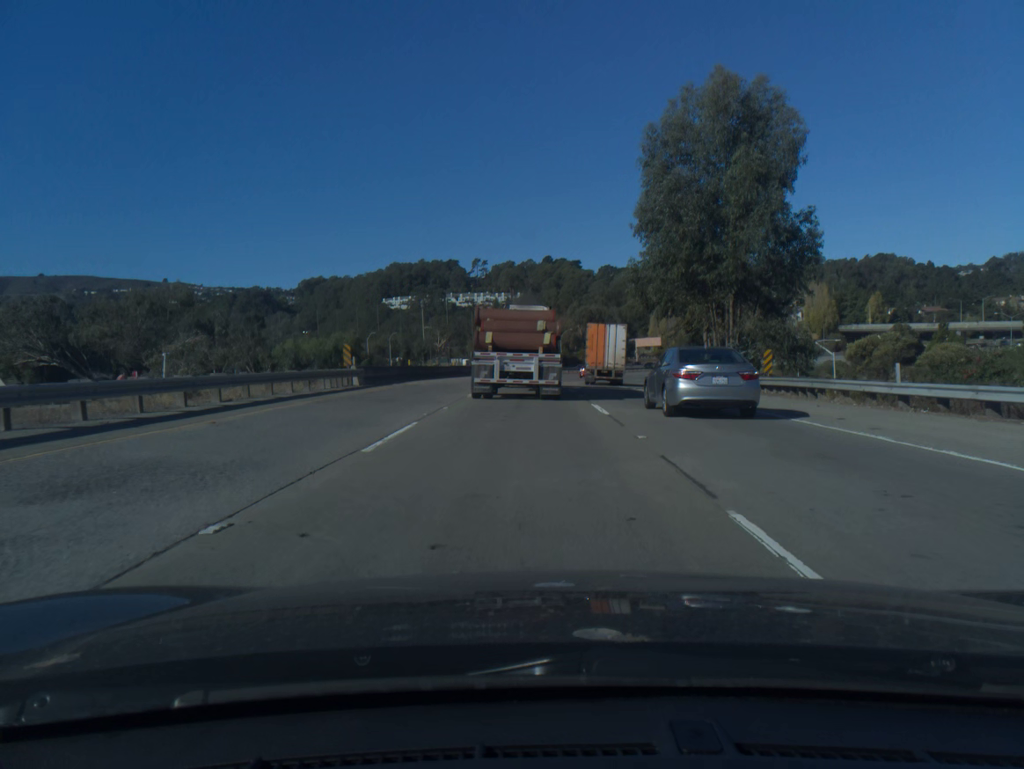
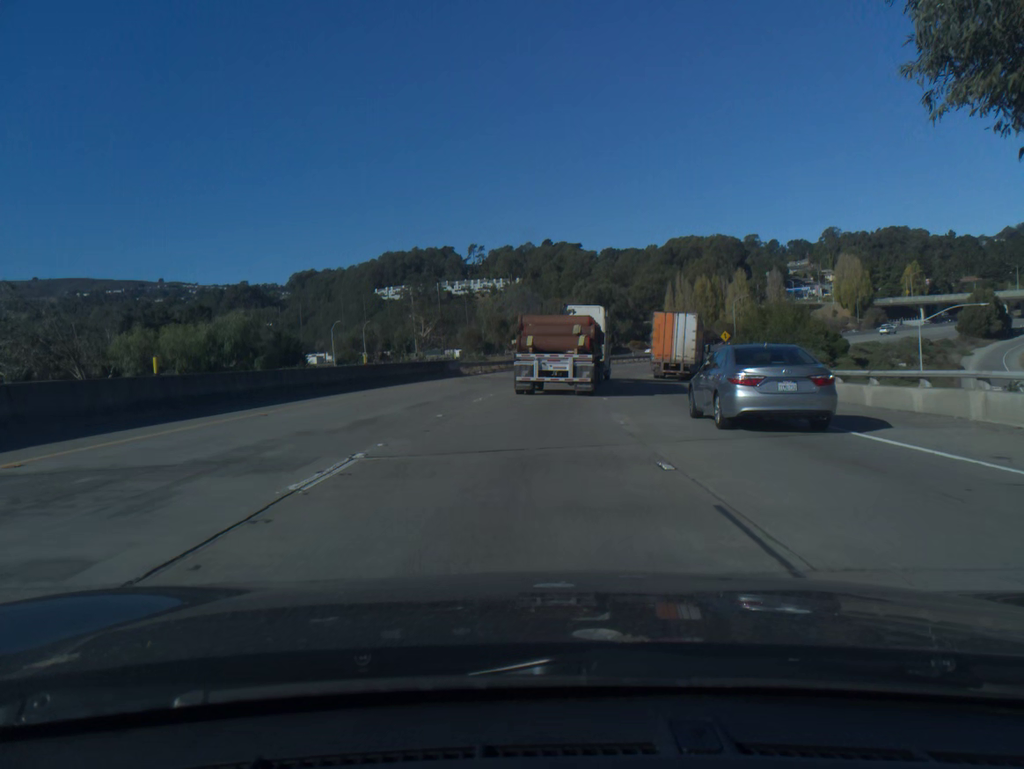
(-0.1, +32.2) m; 0°
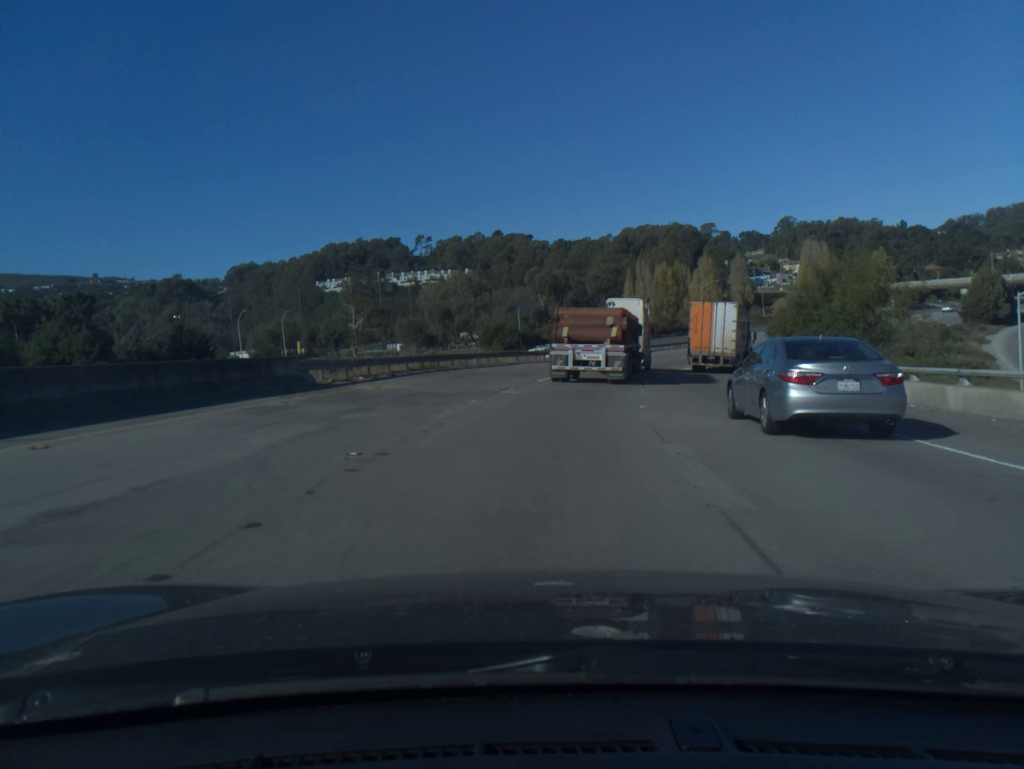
(+0.4, +22.0) m; +3°
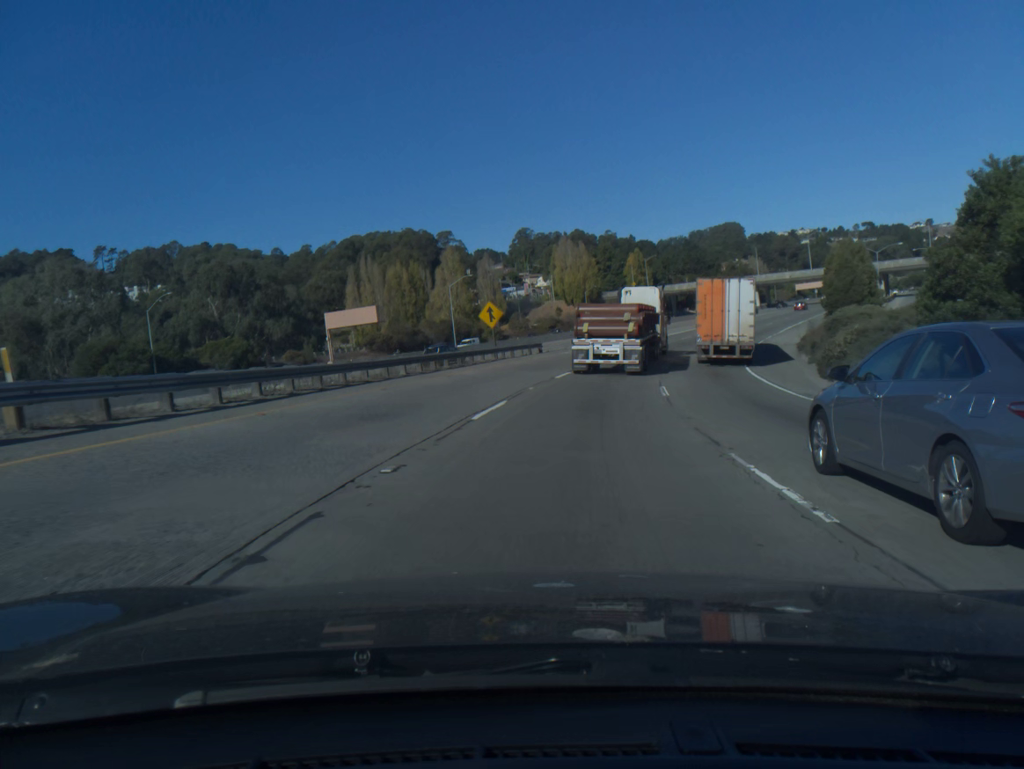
(+8.7, +57.0) m; +18°
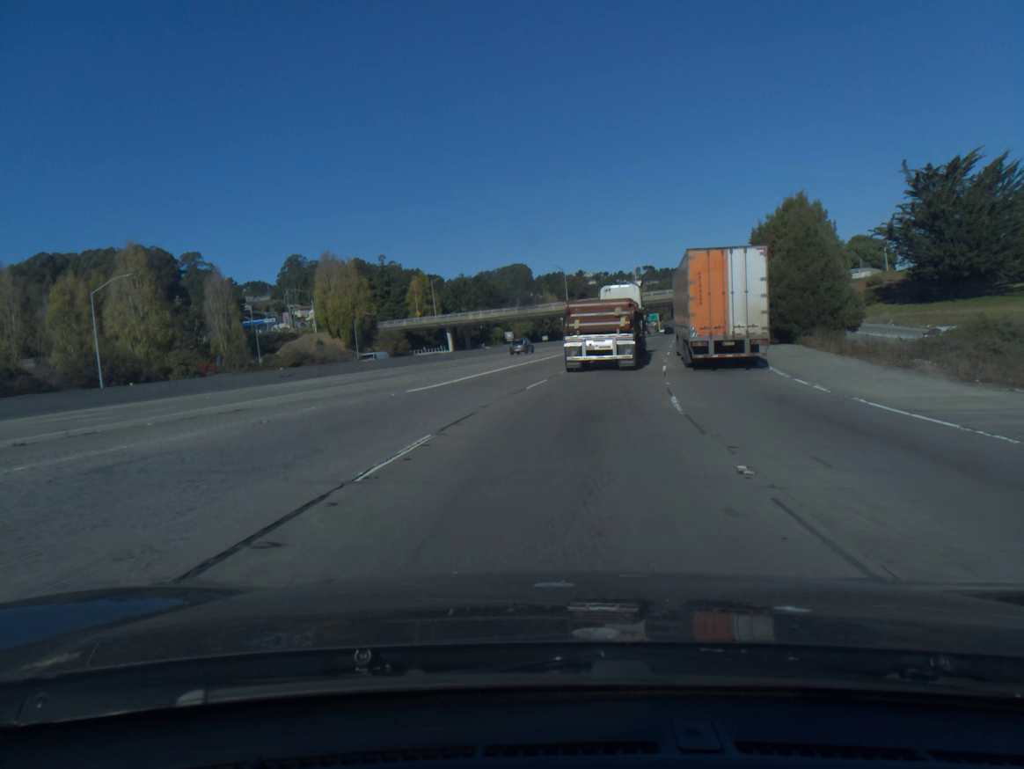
(+6.9, +49.1) m; +15°
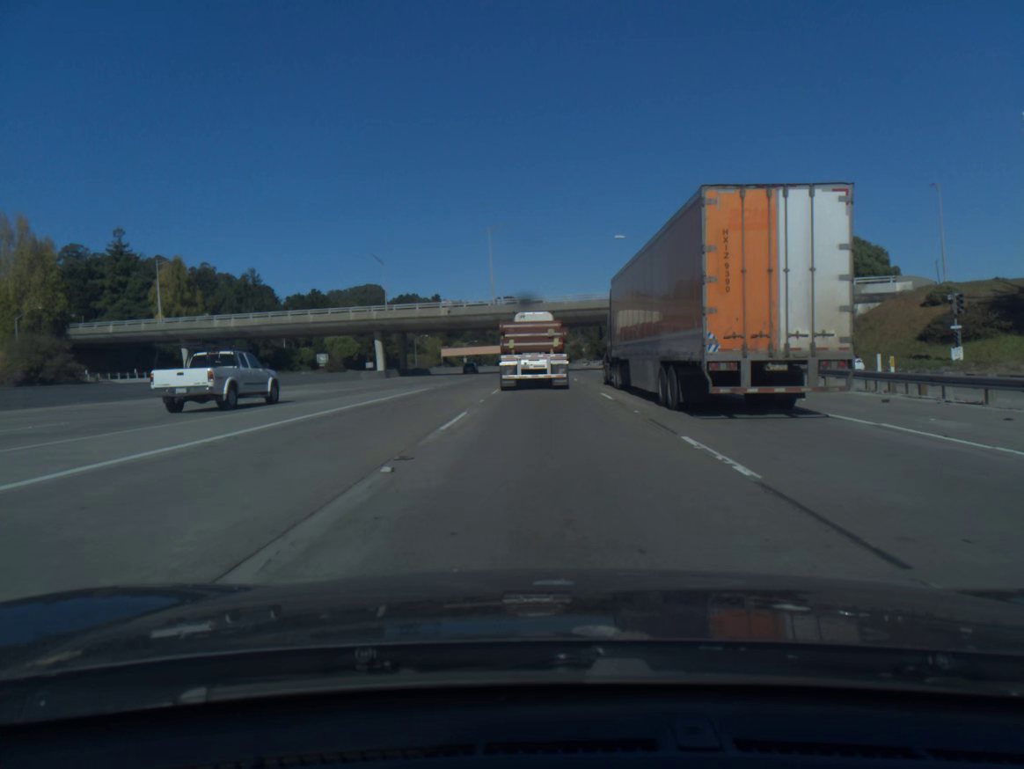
(+8.0, +63.0) m; +10°
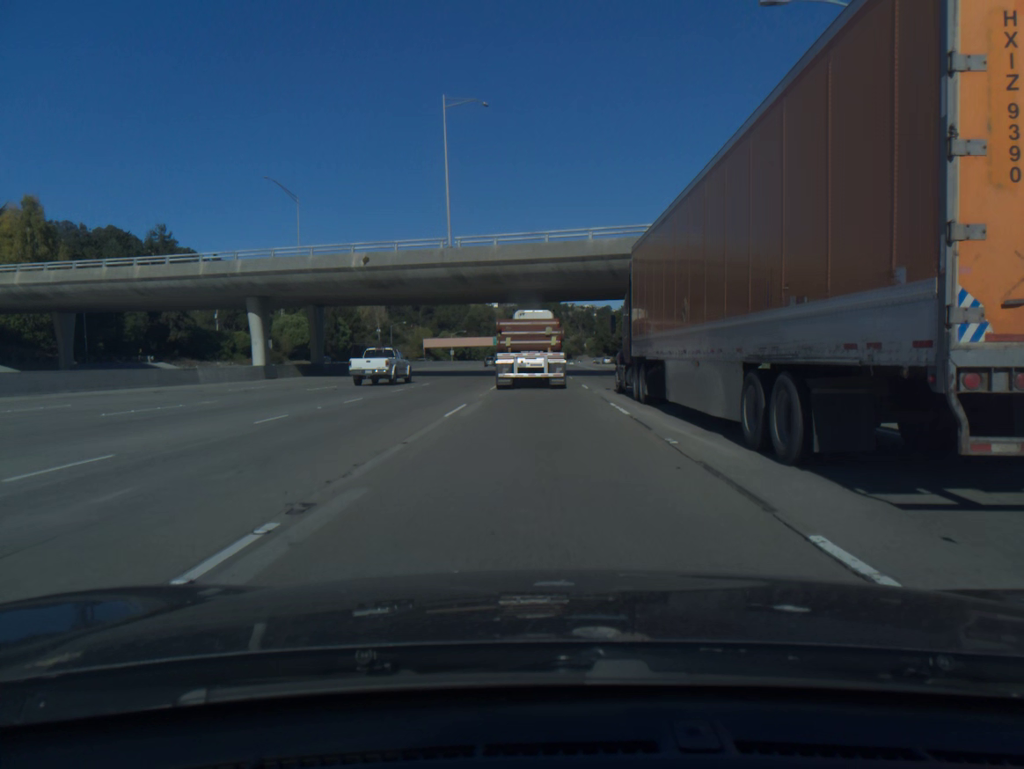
(+0.1, +40.3) m; 0°
